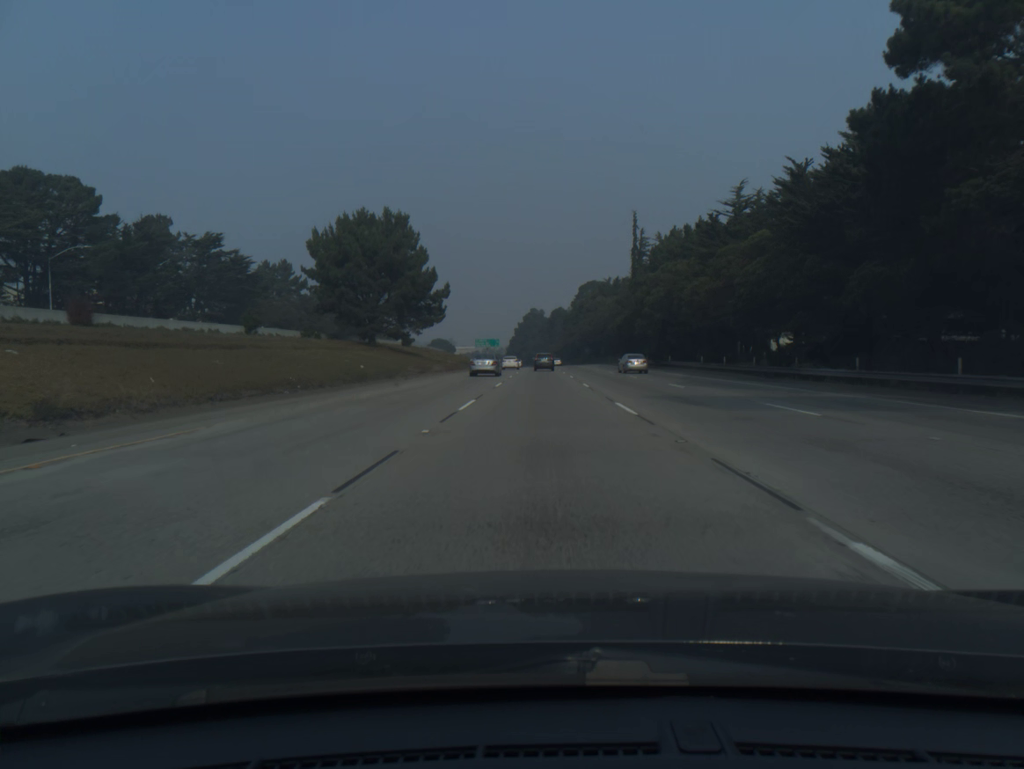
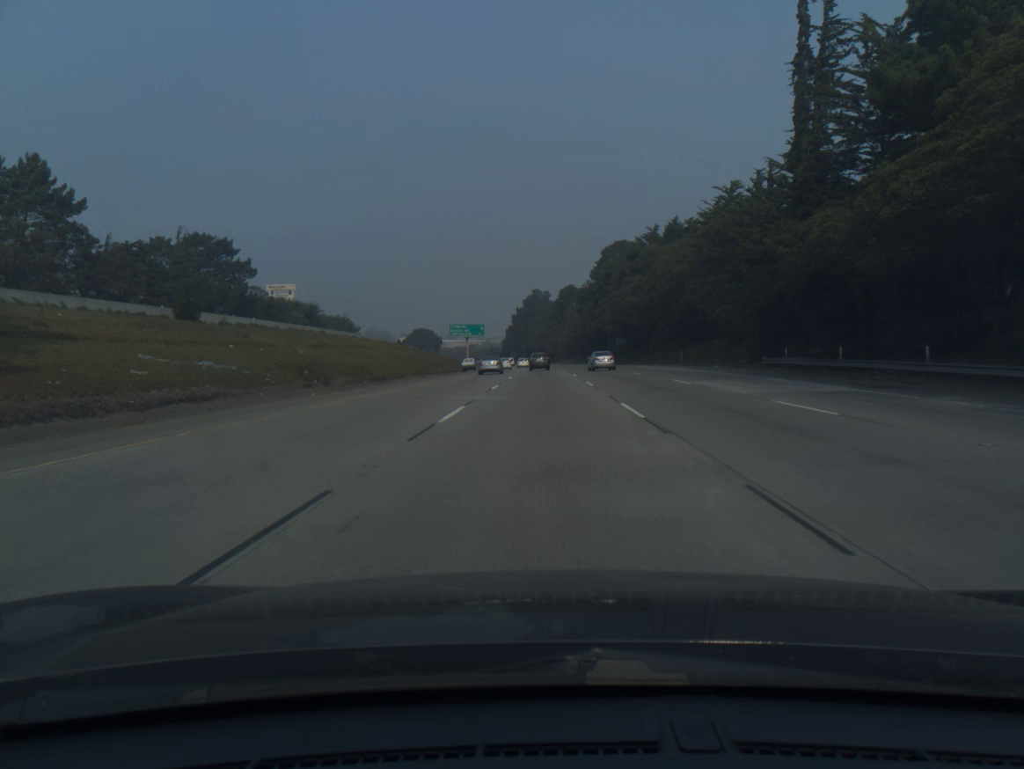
(0.0, +74.2) m; 0°
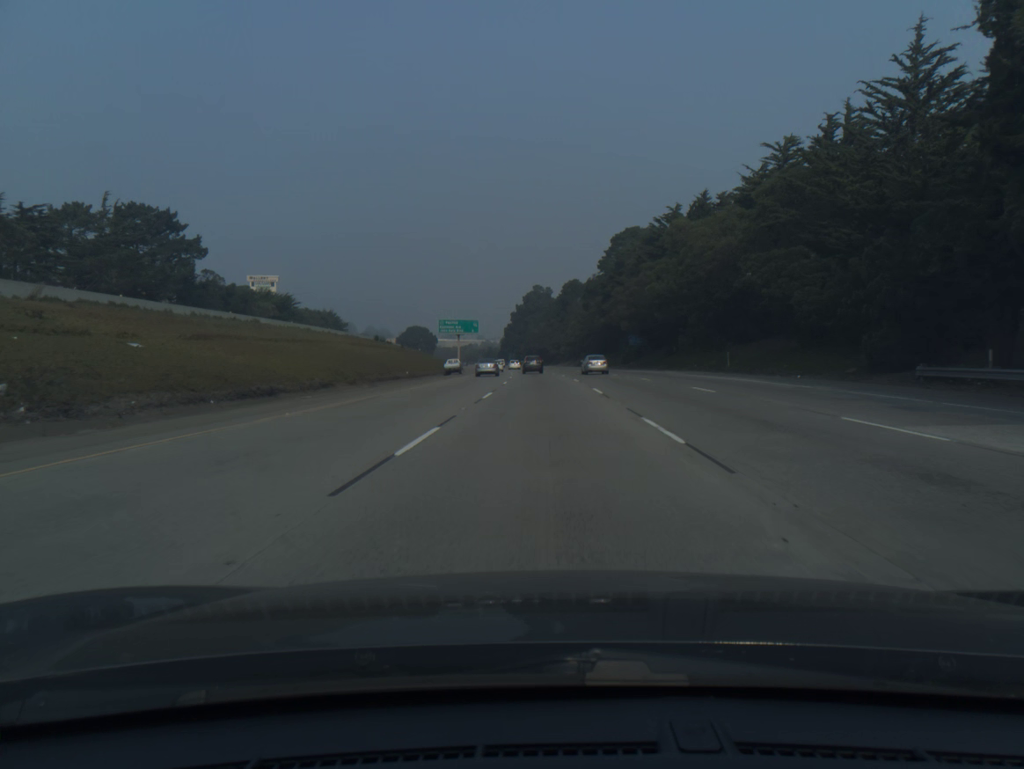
(0.0, +18.6) m; 0°
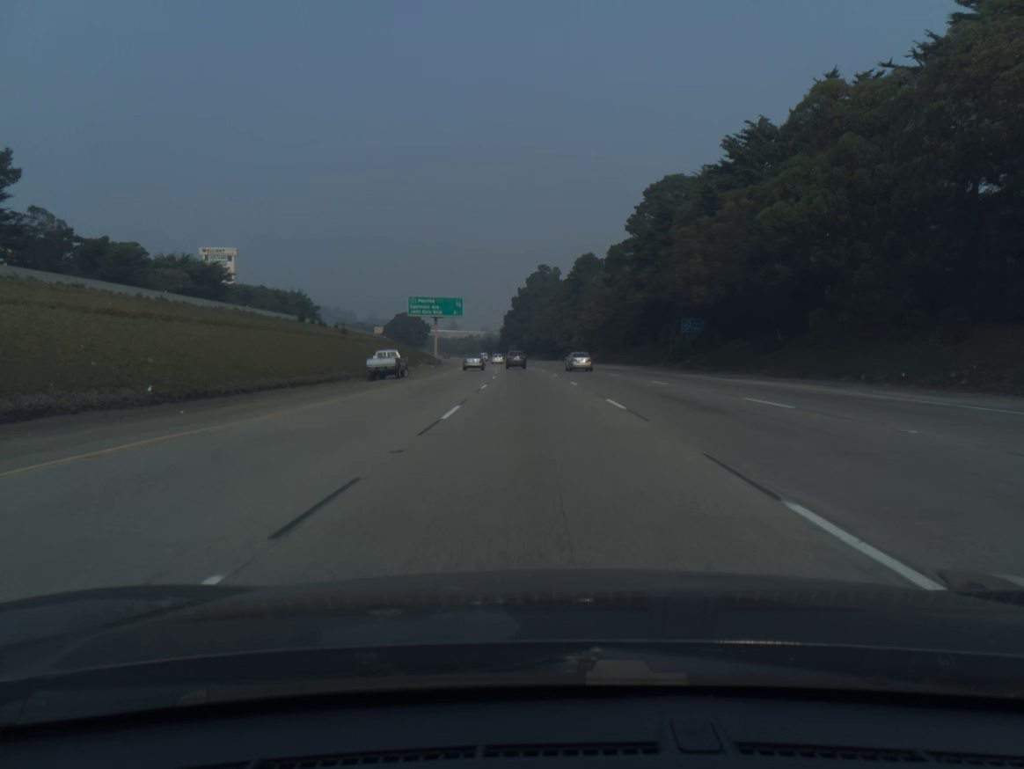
(-0.1, +37.4) m; 0°
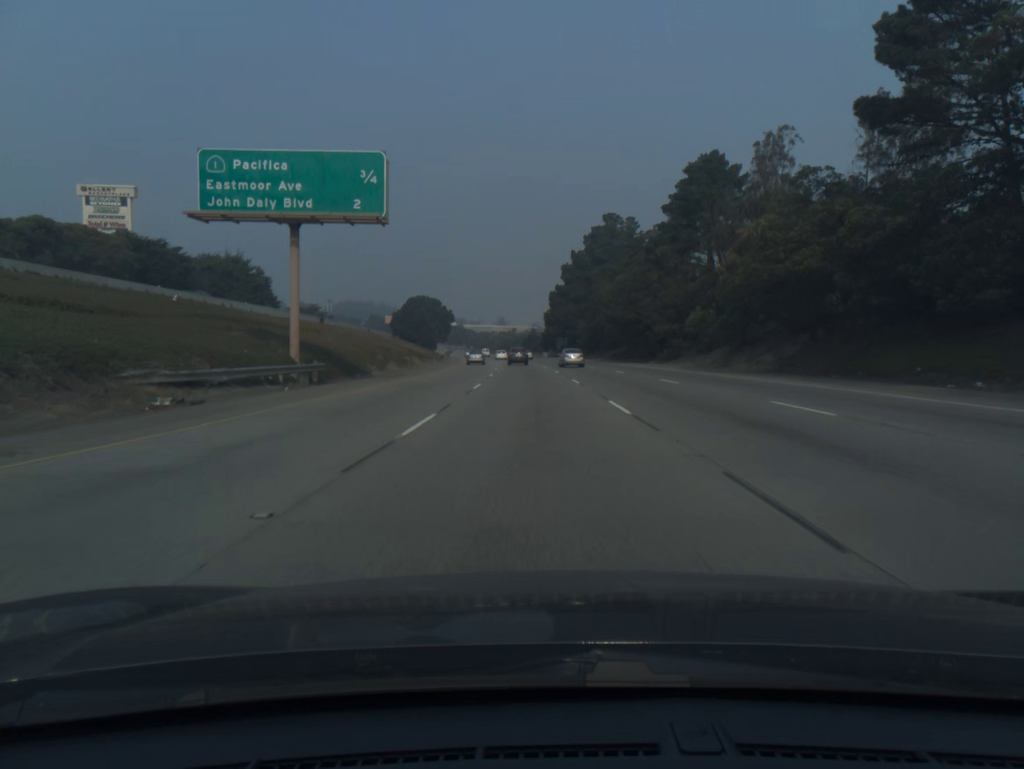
(-2.3, +75.3) m; -4°
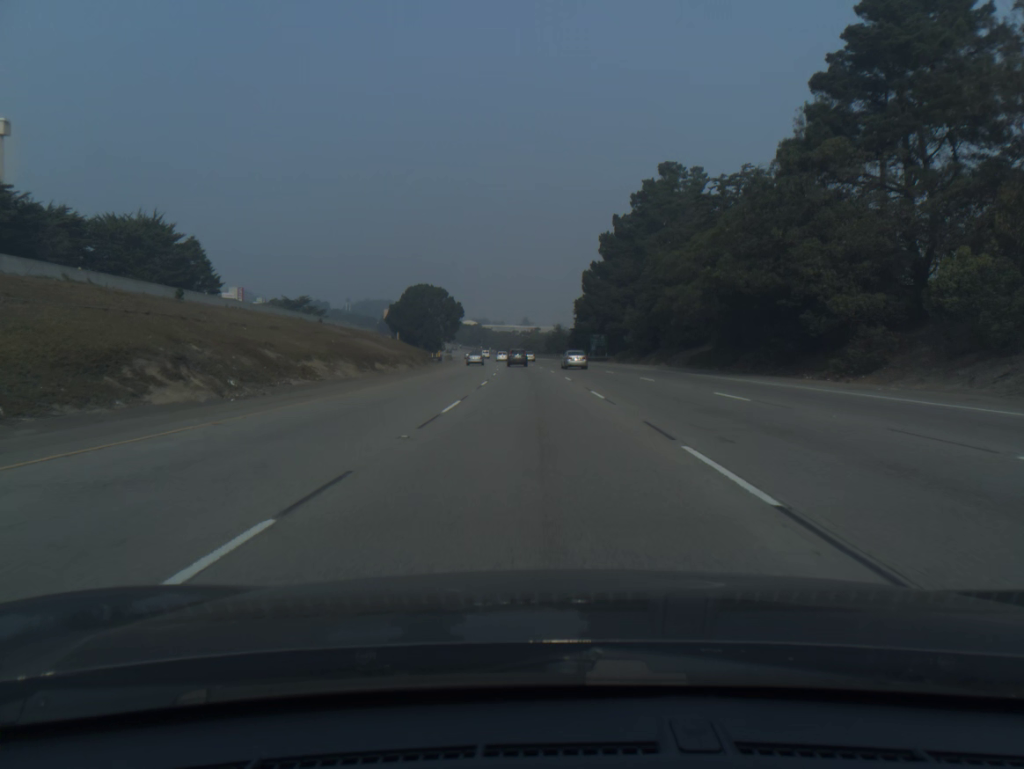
(-0.6, +37.9) m; -2°
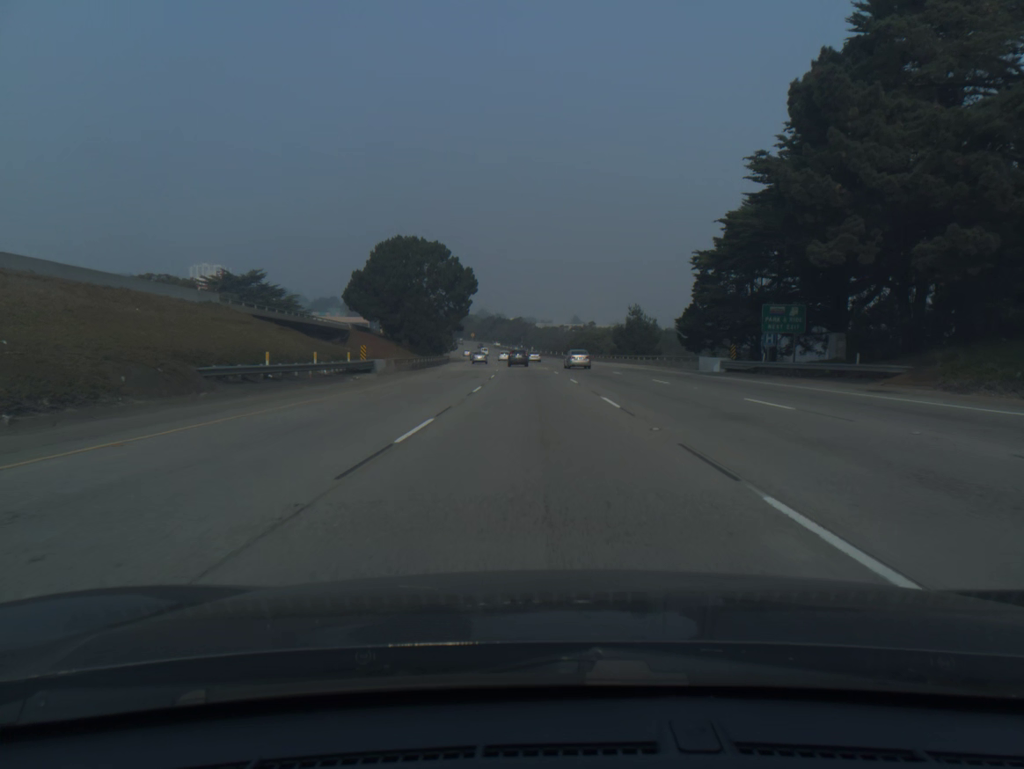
(-2.4, +76.2) m; -3°
